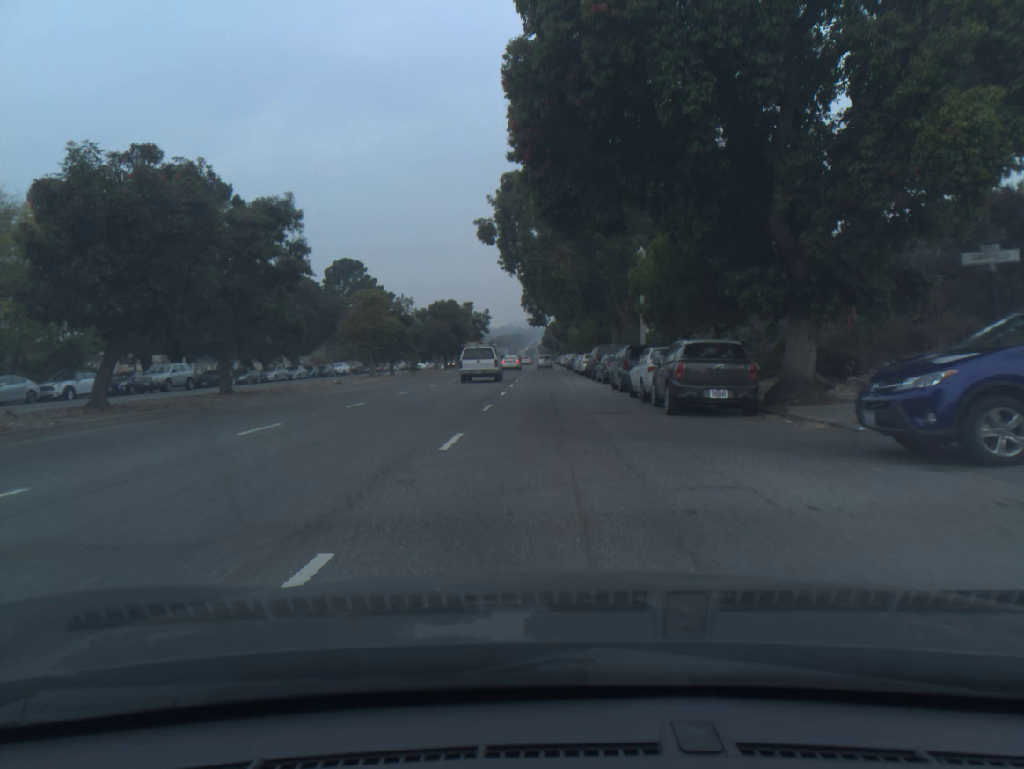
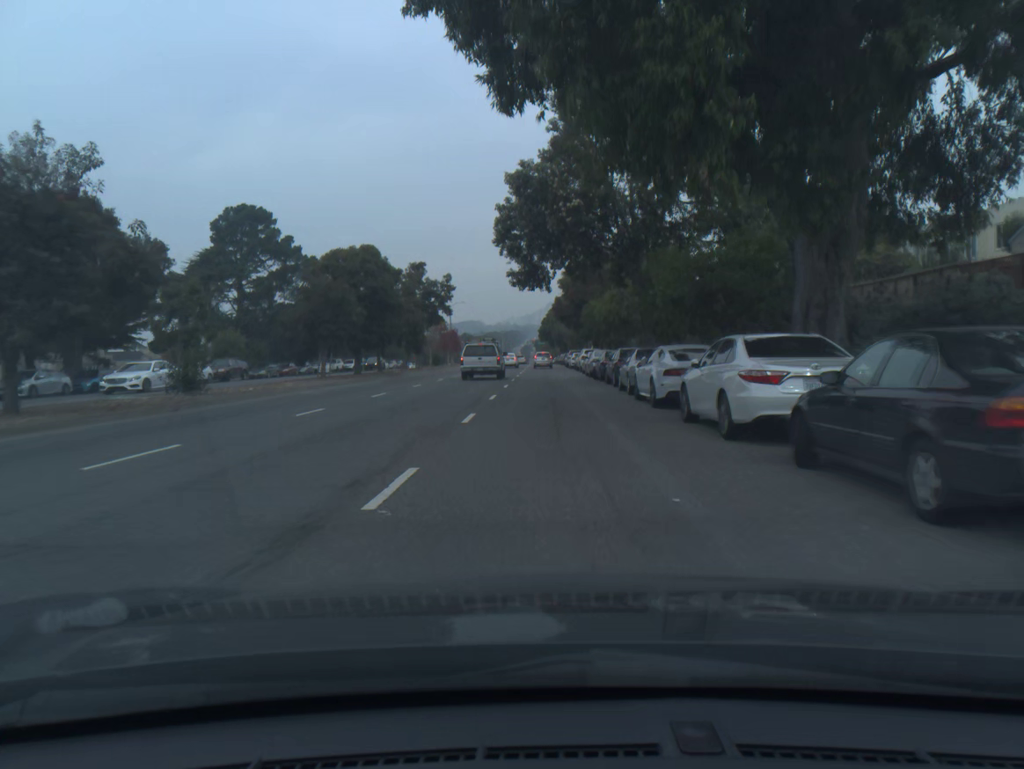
(0.0, +40.3) m; 0°
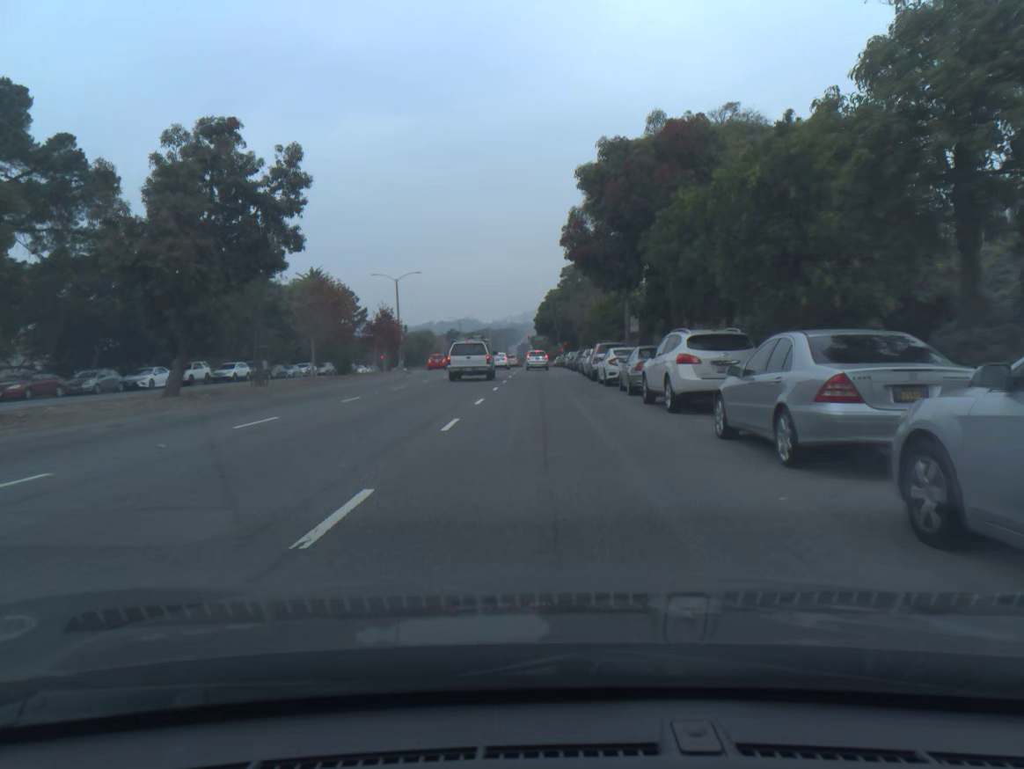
(+0.1, +38.7) m; 0°
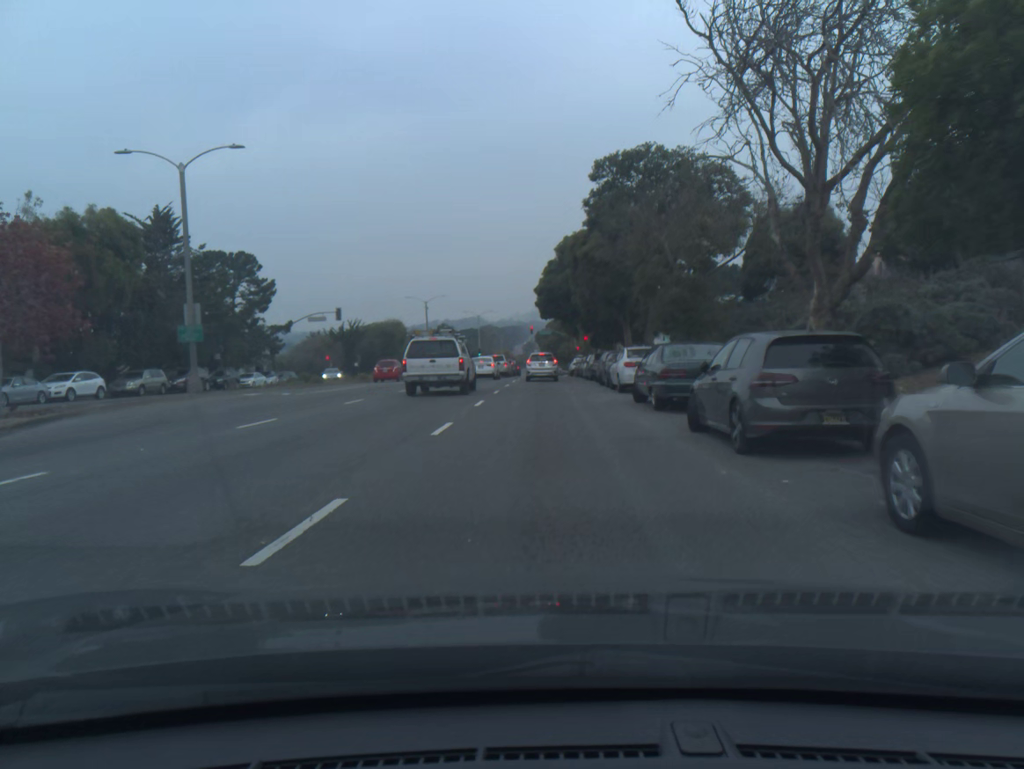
(0.0, +43.9) m; 0°
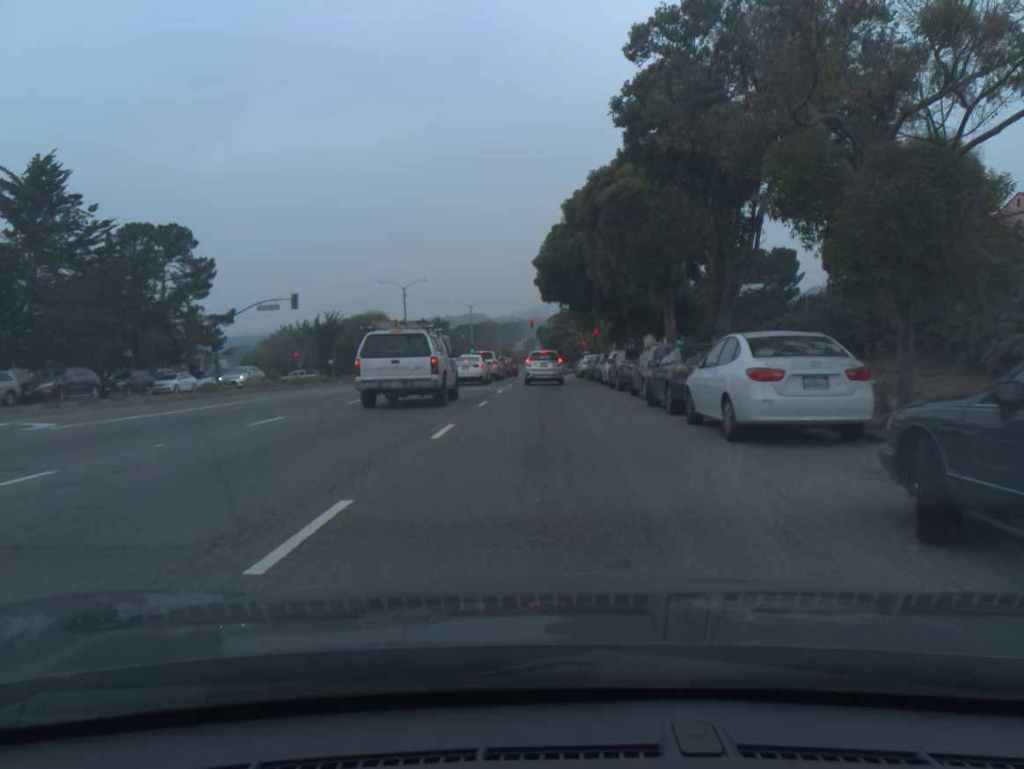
(0.0, +14.8) m; 0°
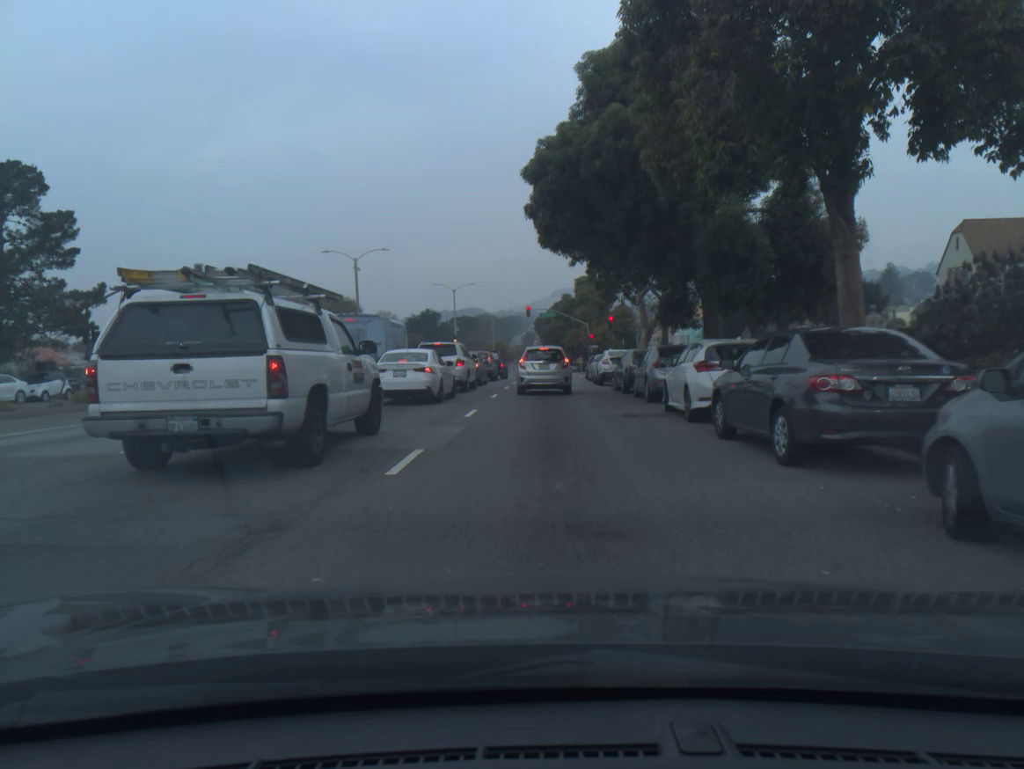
(0.0, +18.4) m; 0°
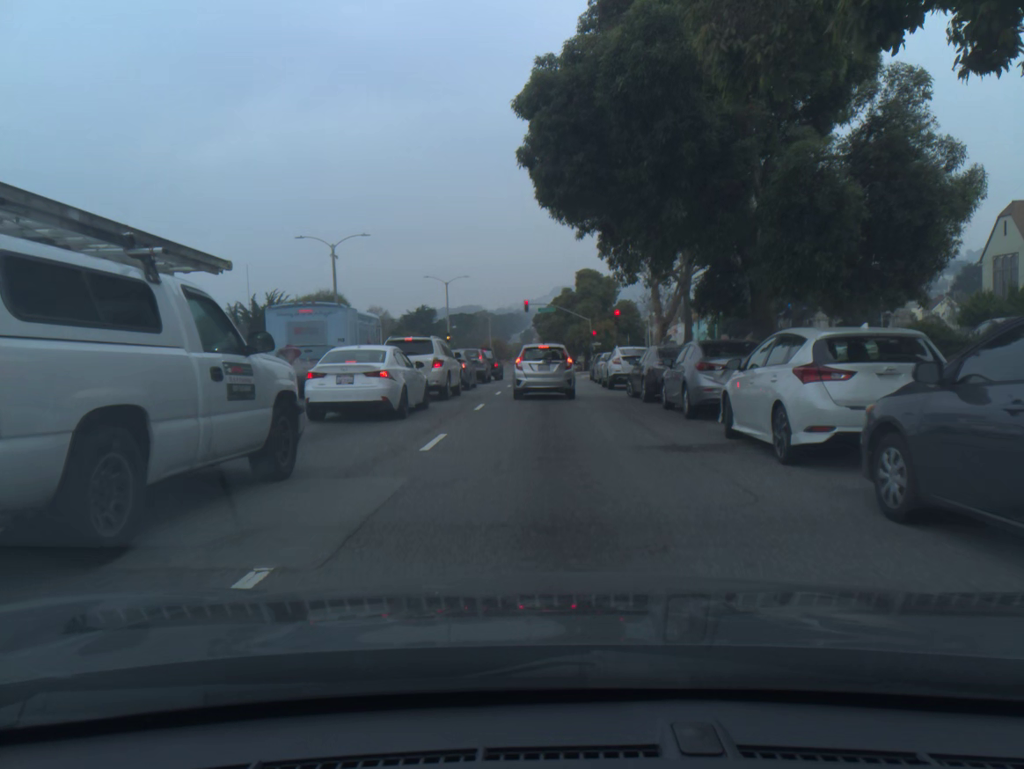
(0.0, +5.4) m; 0°
